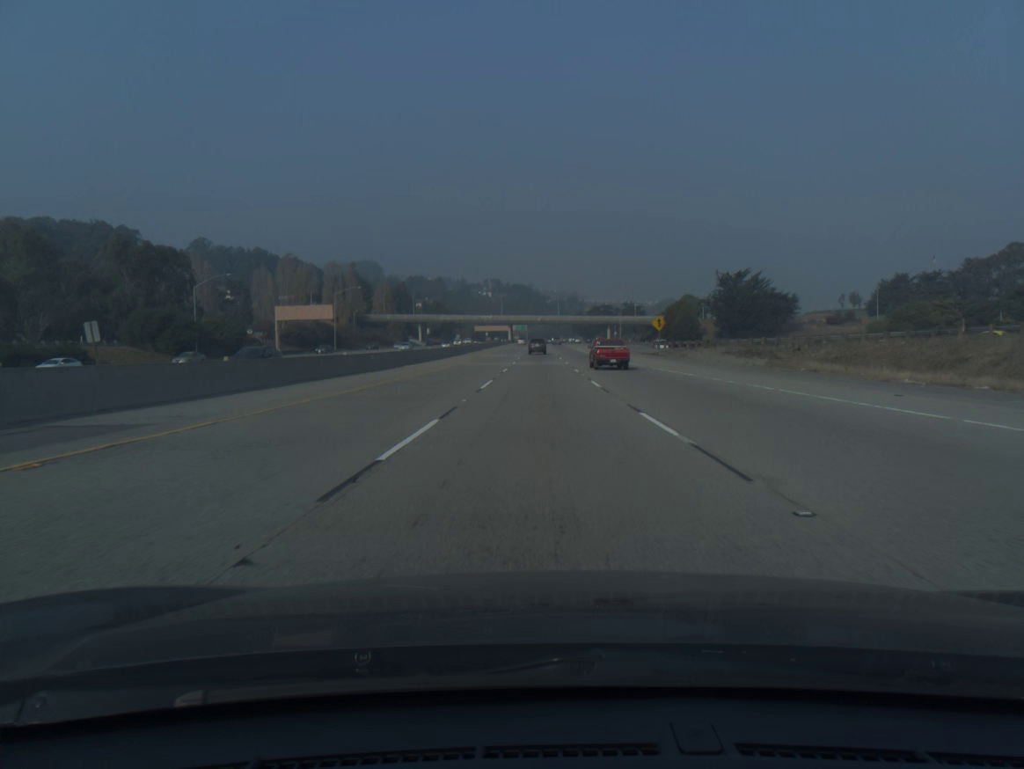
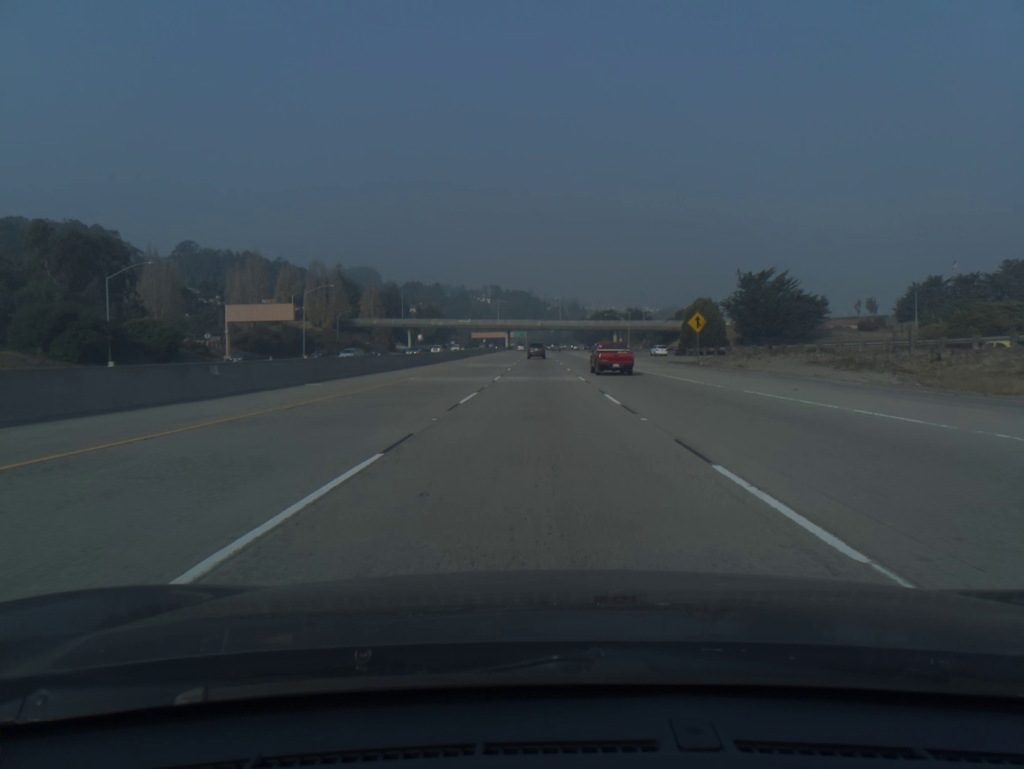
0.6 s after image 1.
(0.0, +20.6) m; 0°
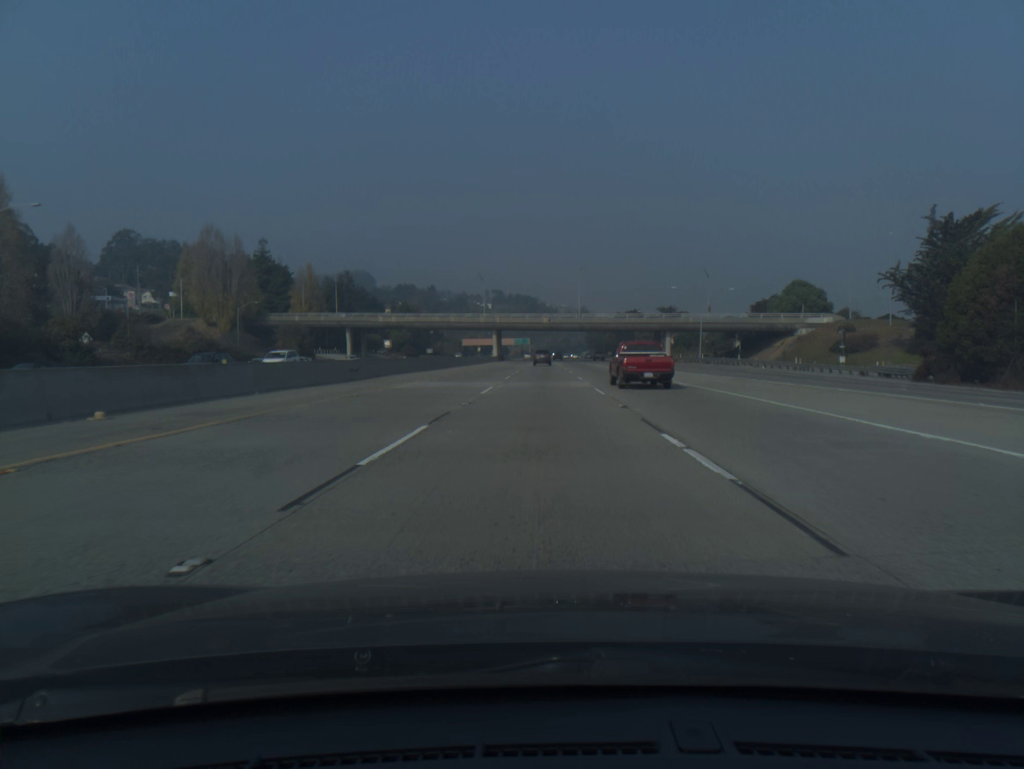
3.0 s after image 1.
(-0.2, +81.7) m; 0°
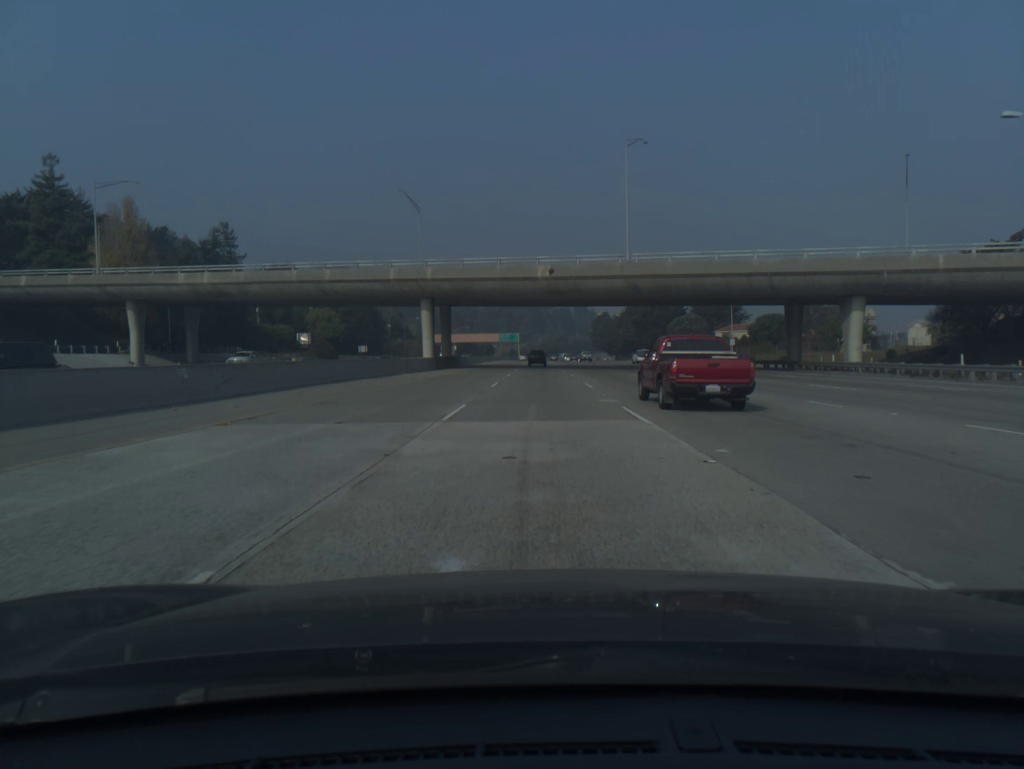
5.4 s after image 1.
(+0.2, +81.2) m; 0°
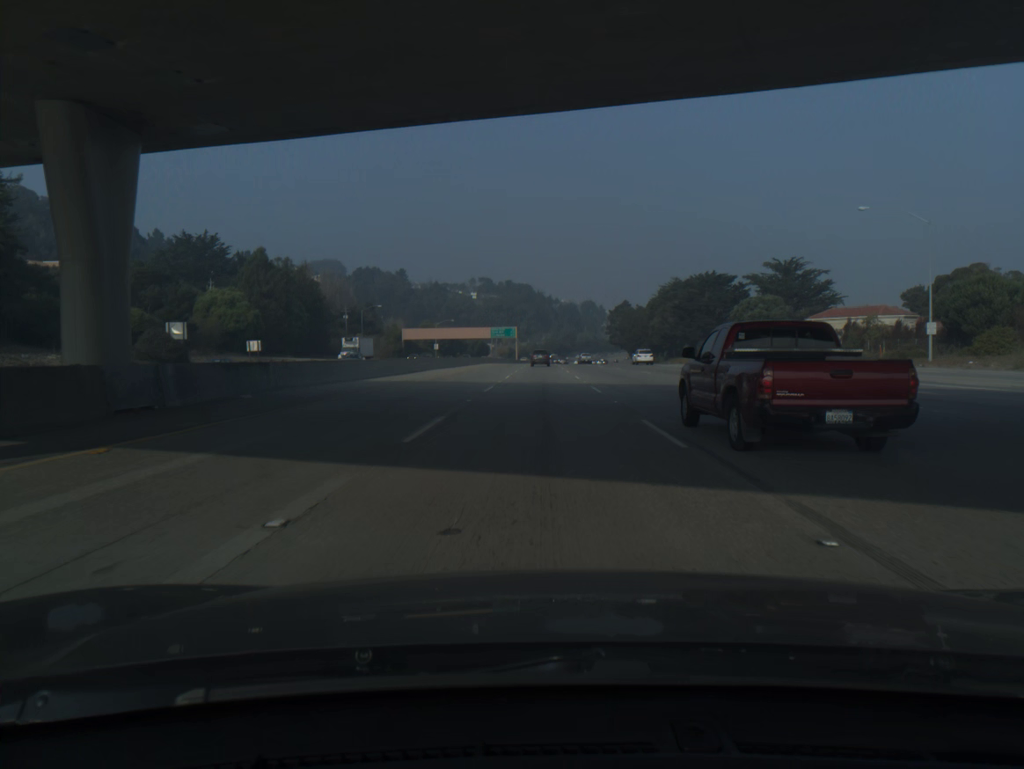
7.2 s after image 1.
(-0.1, +61.0) m; 0°
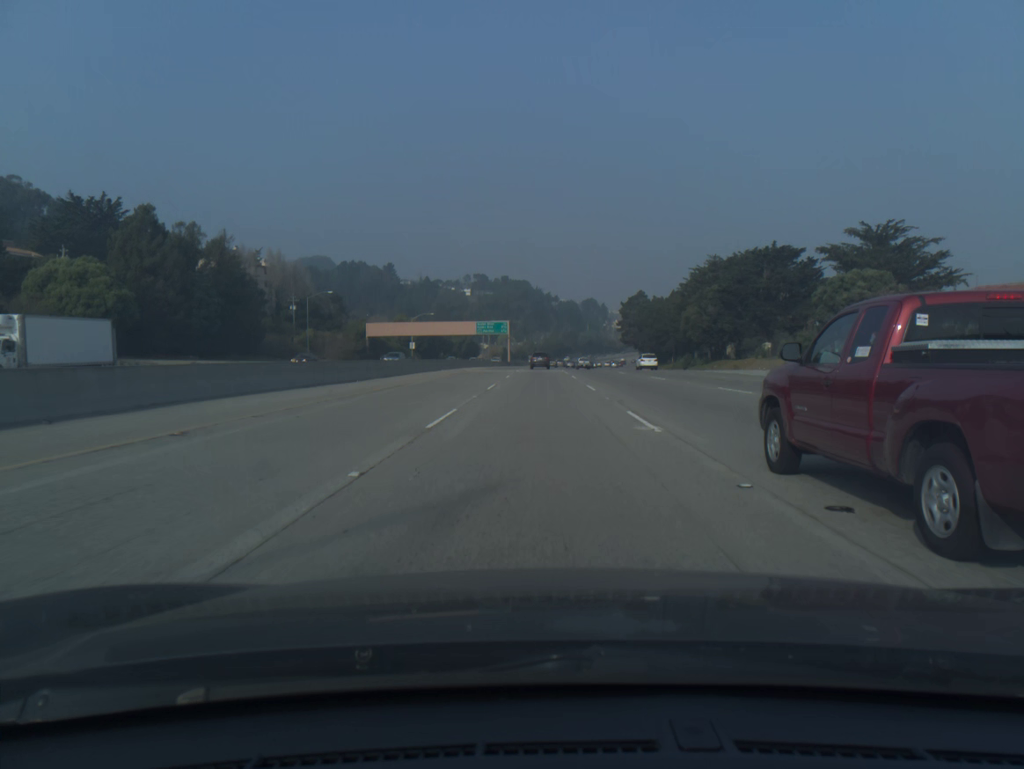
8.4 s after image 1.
(0.0, +40.8) m; 0°
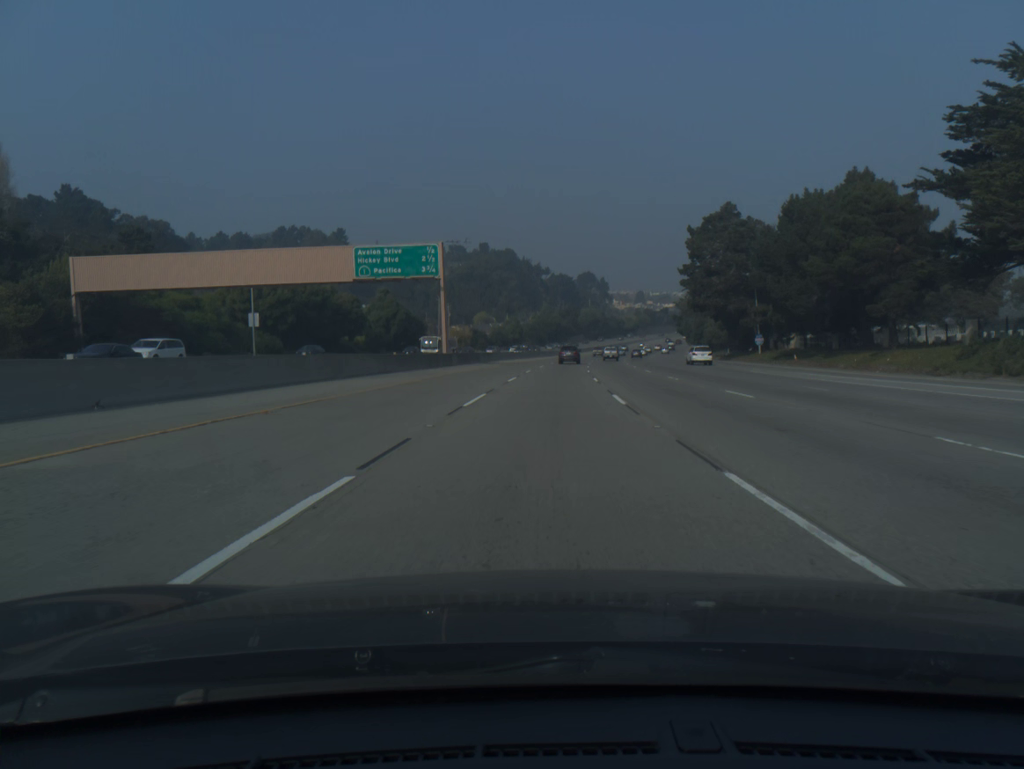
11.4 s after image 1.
(-0.1, +102.0) m; +1°
